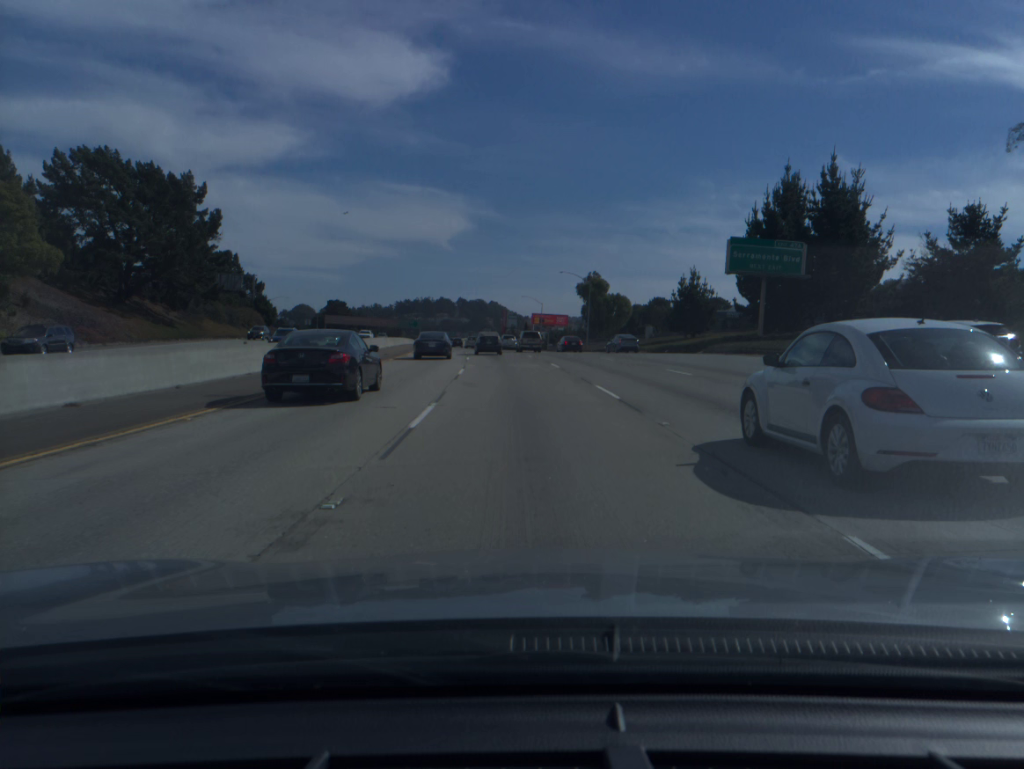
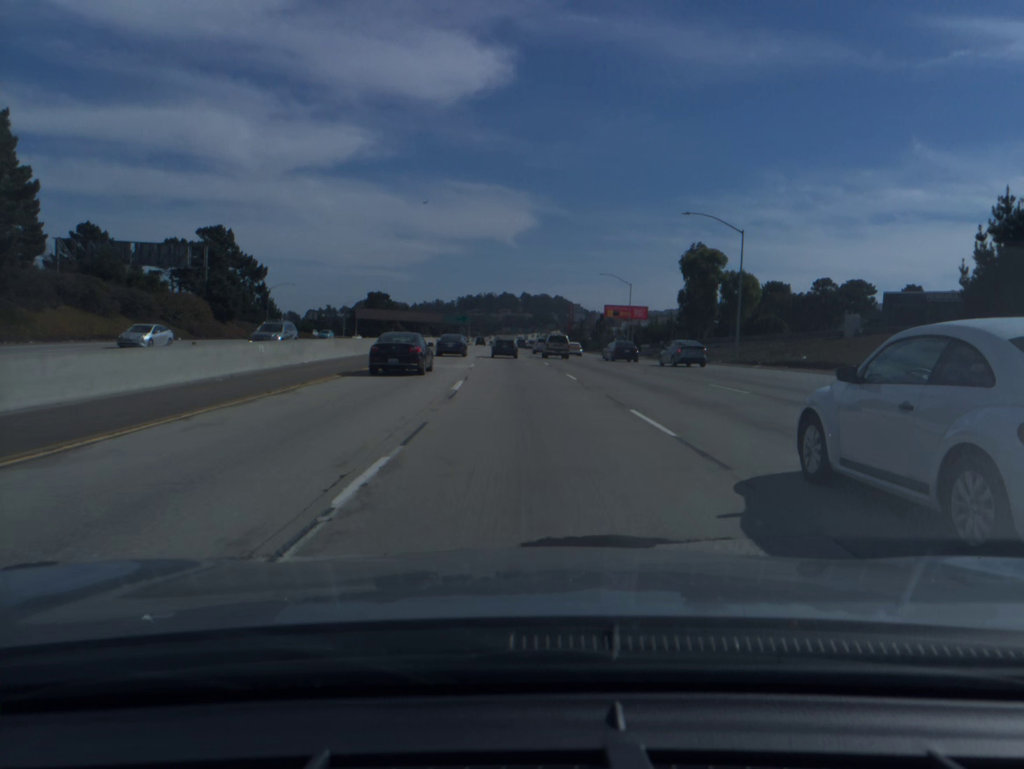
(-2.0, +49.2) m; -5°
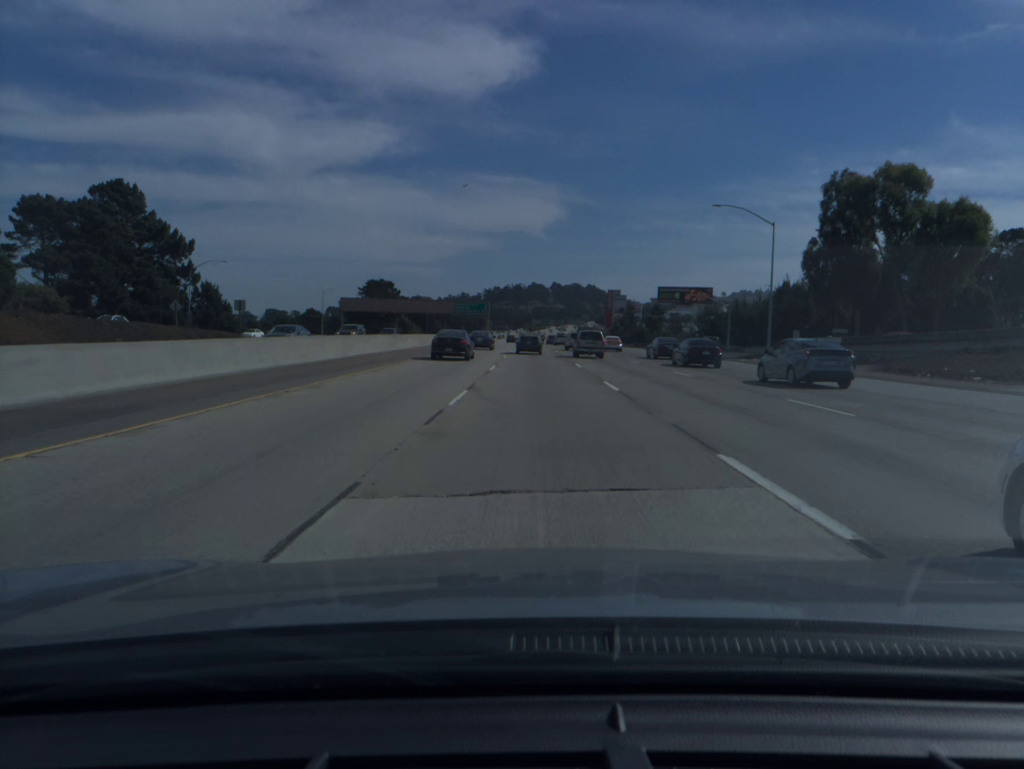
(-1.3, +49.1) m; -2°
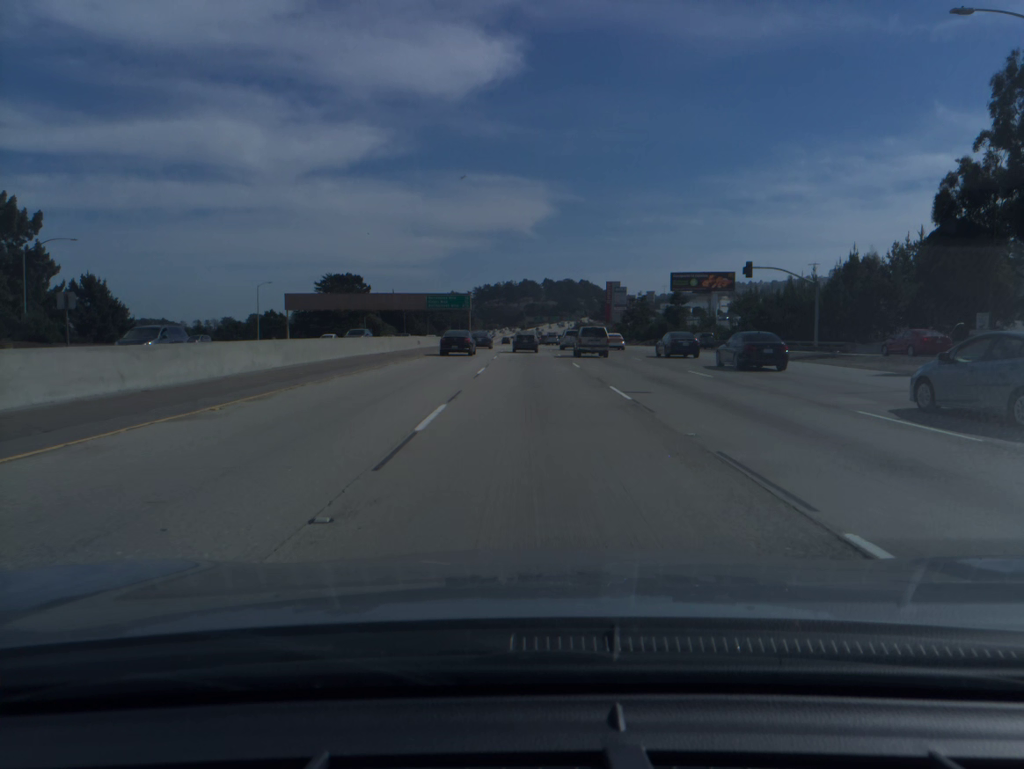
(+0.2, +32.9) m; +1°
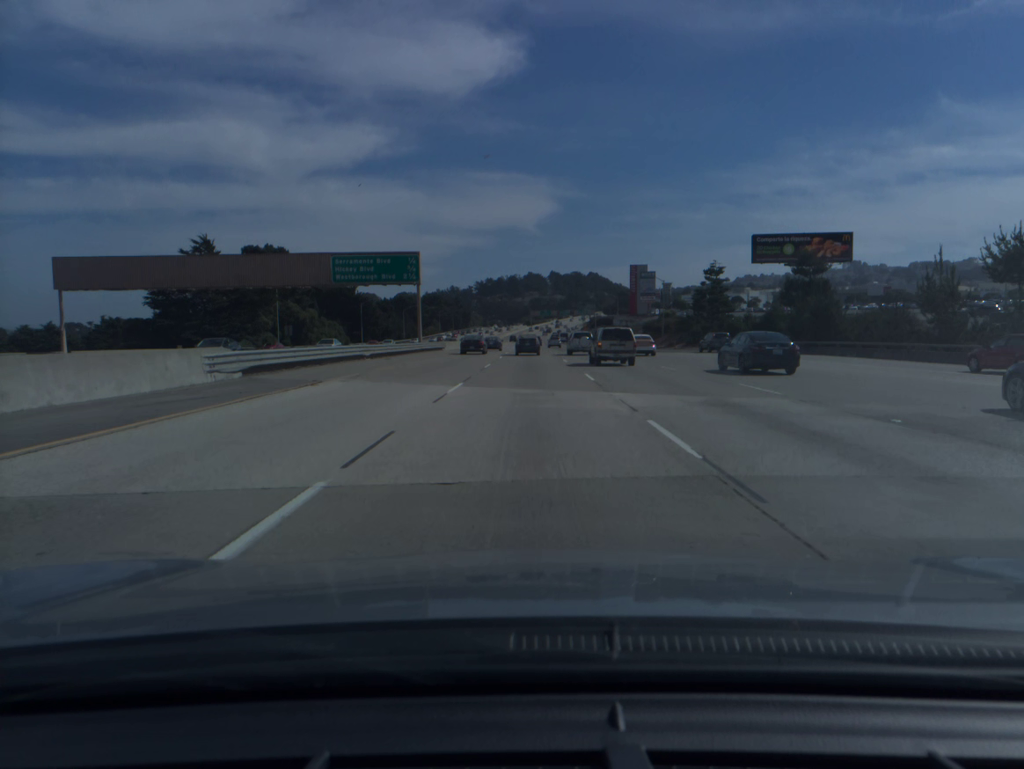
(-0.1, +65.9) m; 0°
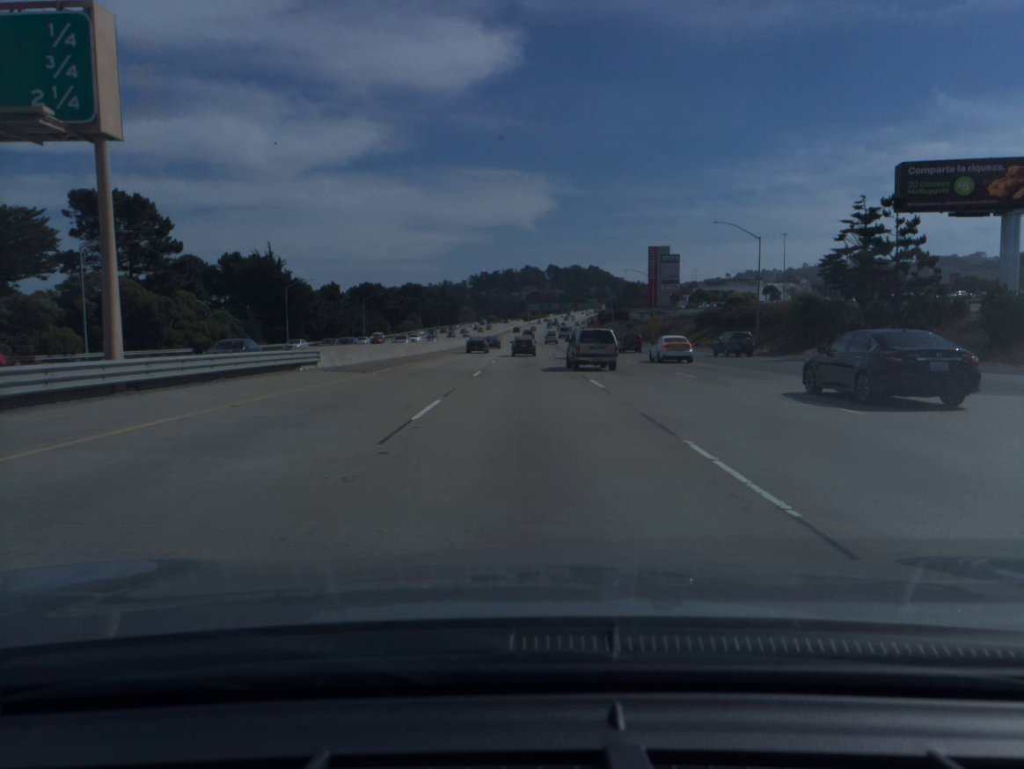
(+0.1, +49.5) m; 0°
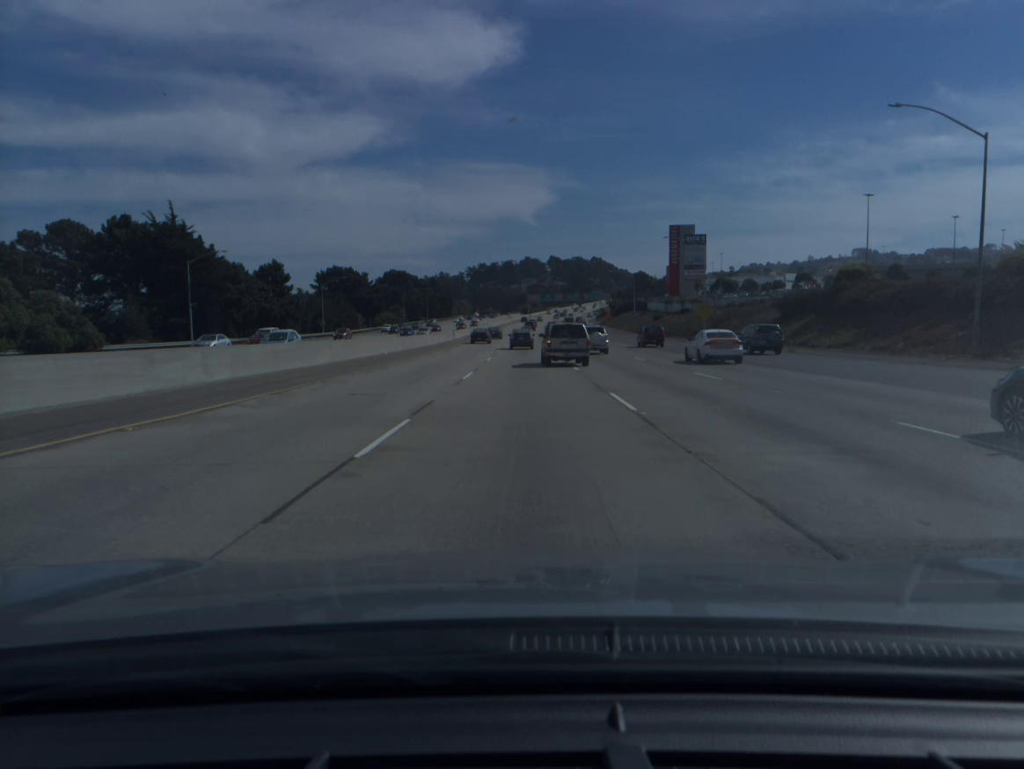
(0.0, +33.1) m; 0°
